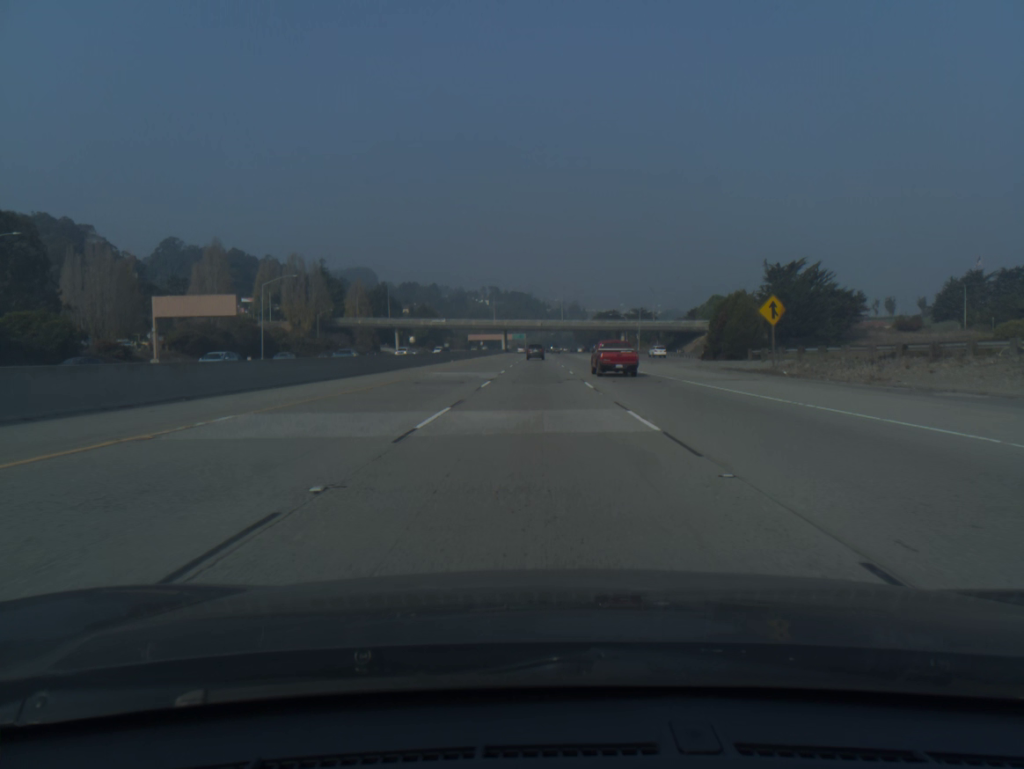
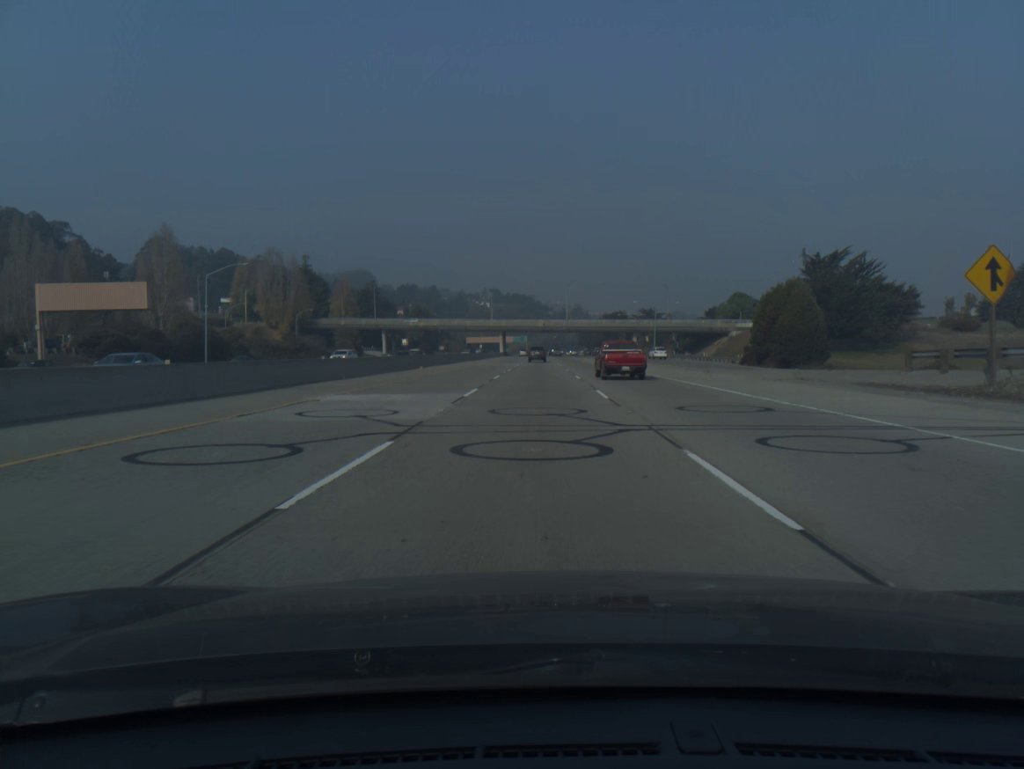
(0.0, +20.5) m; 0°
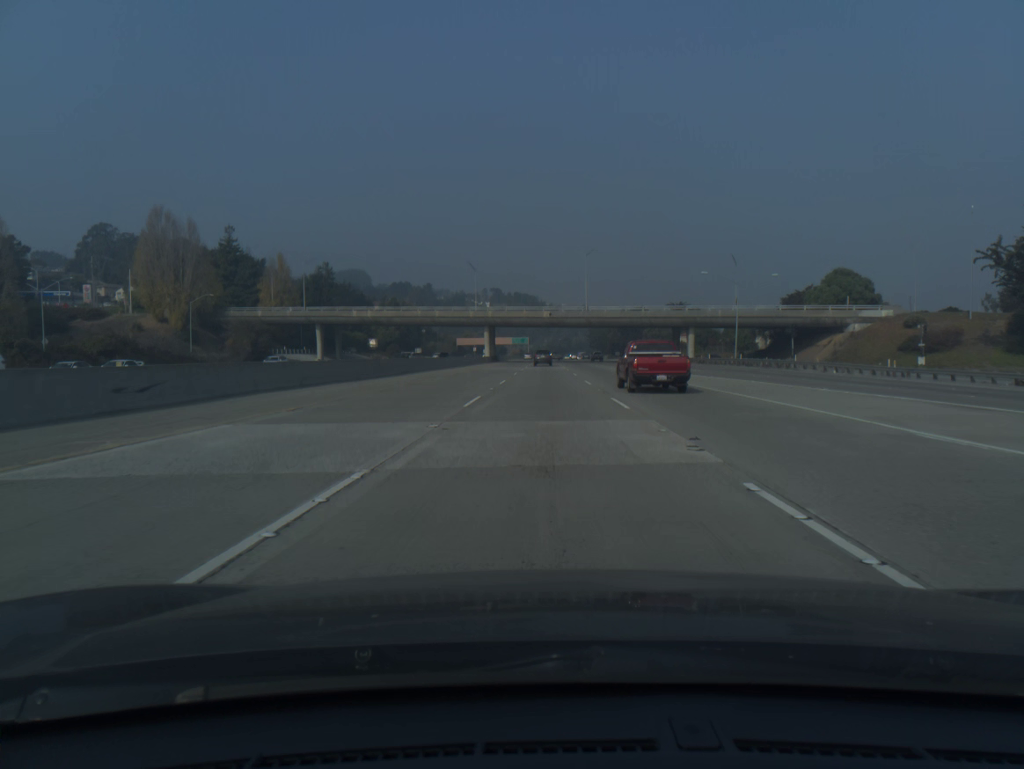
(-0.3, +61.0) m; 0°
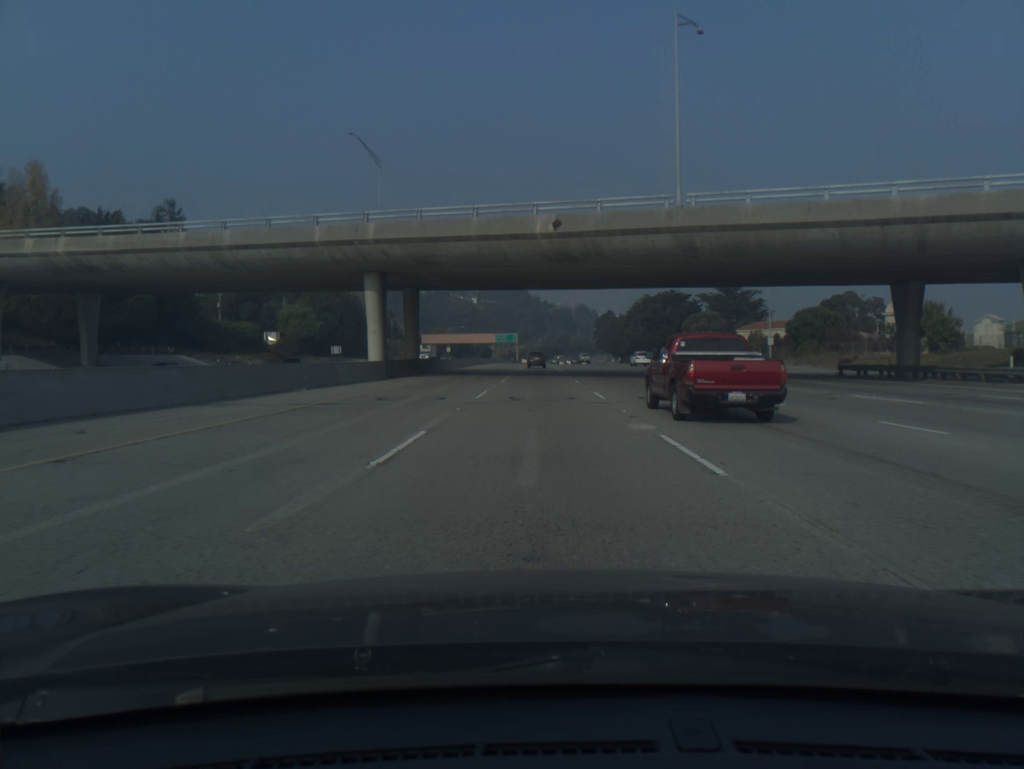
(+0.4, +81.2) m; 0°
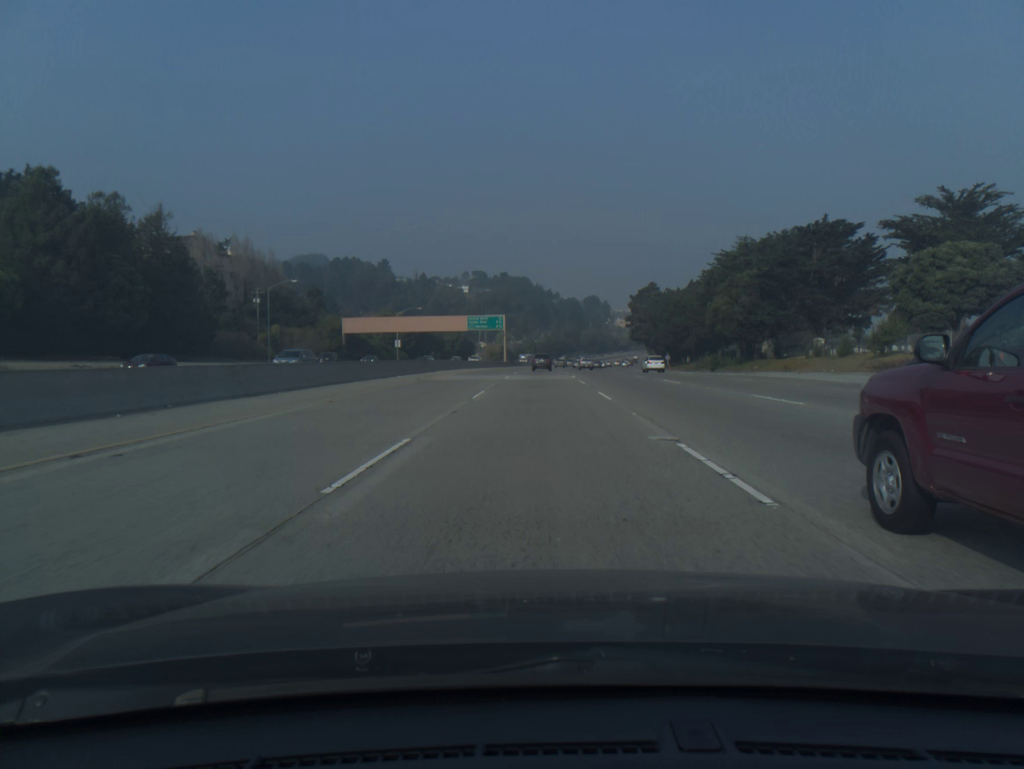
(-0.3, +101.8) m; 0°
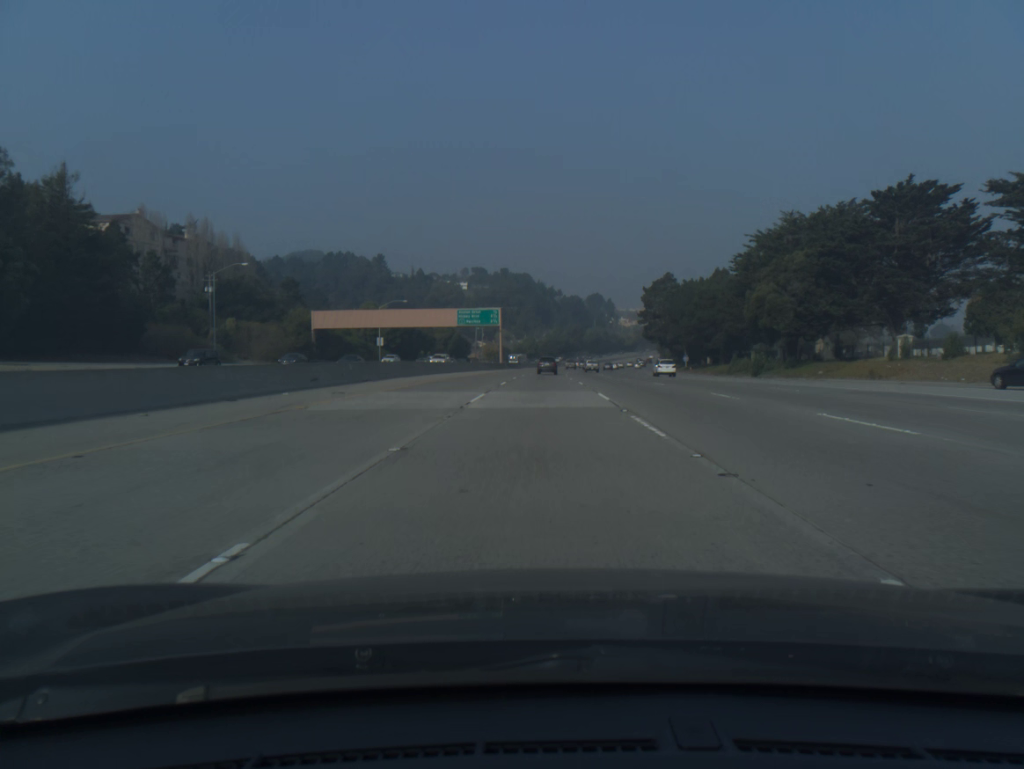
(0.0, +20.4) m; 0°
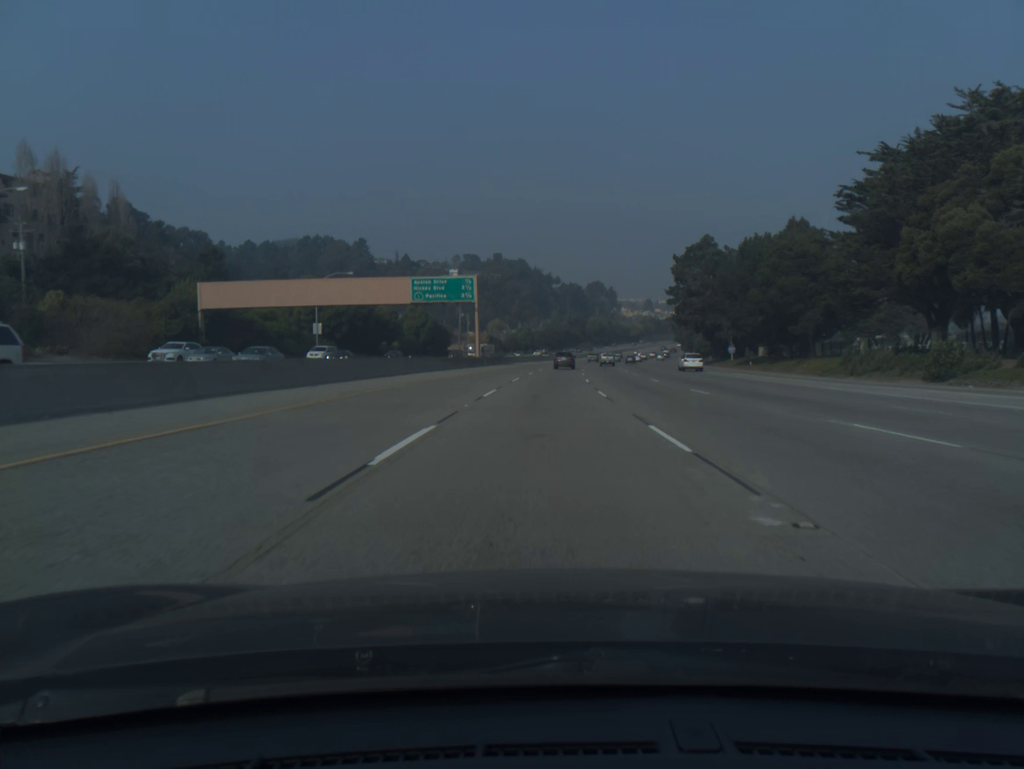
(0.0, +40.8) m; 0°
